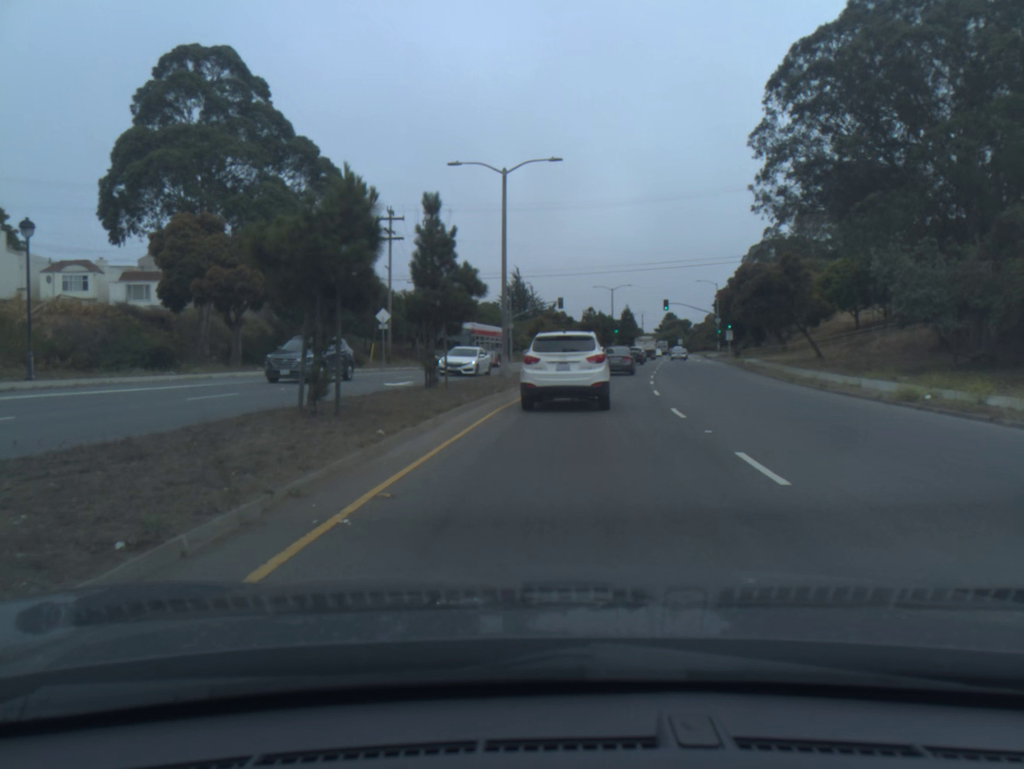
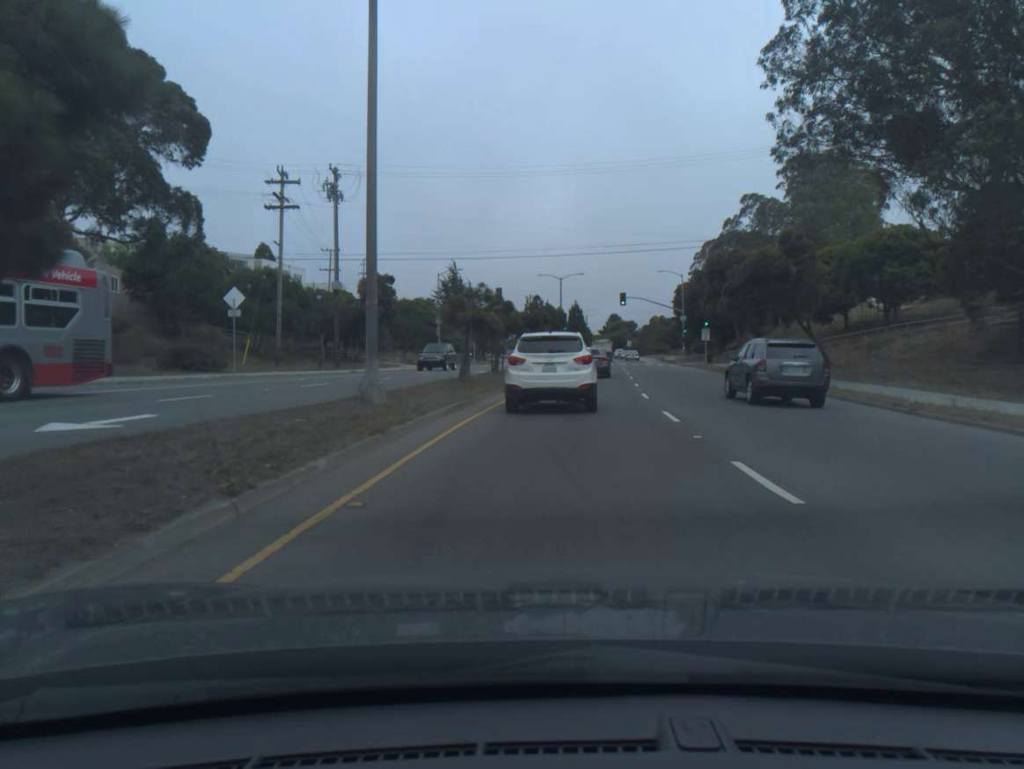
(+0.6, +15.6) m; +4°
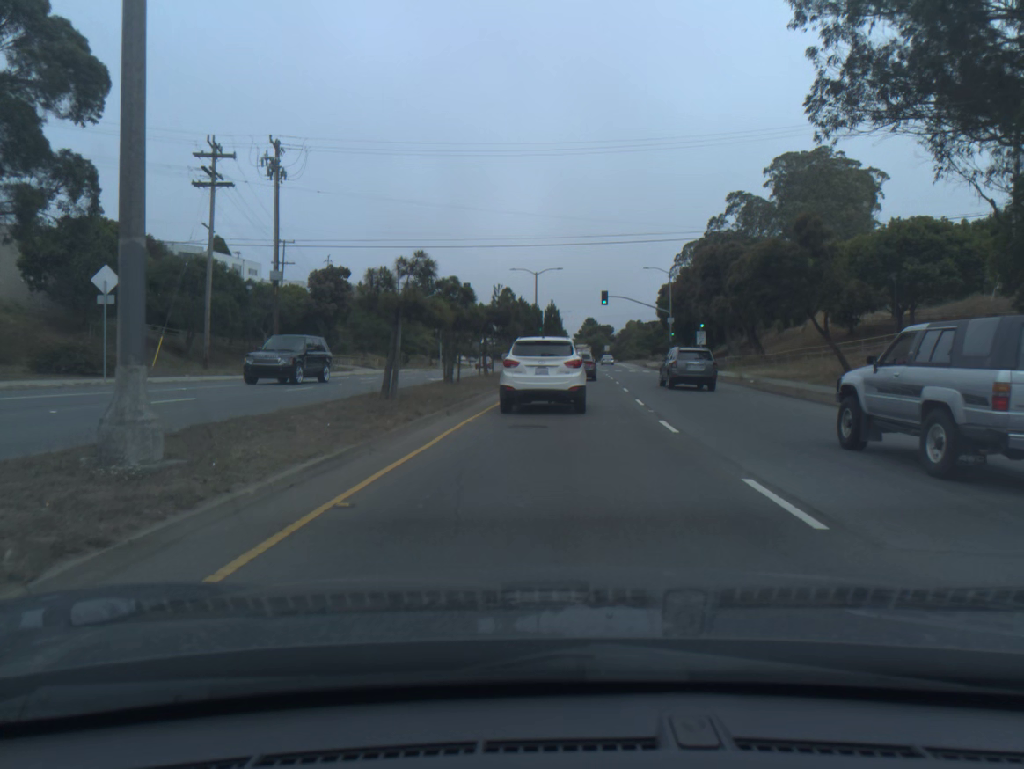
(+0.1, +8.1) m; +2°
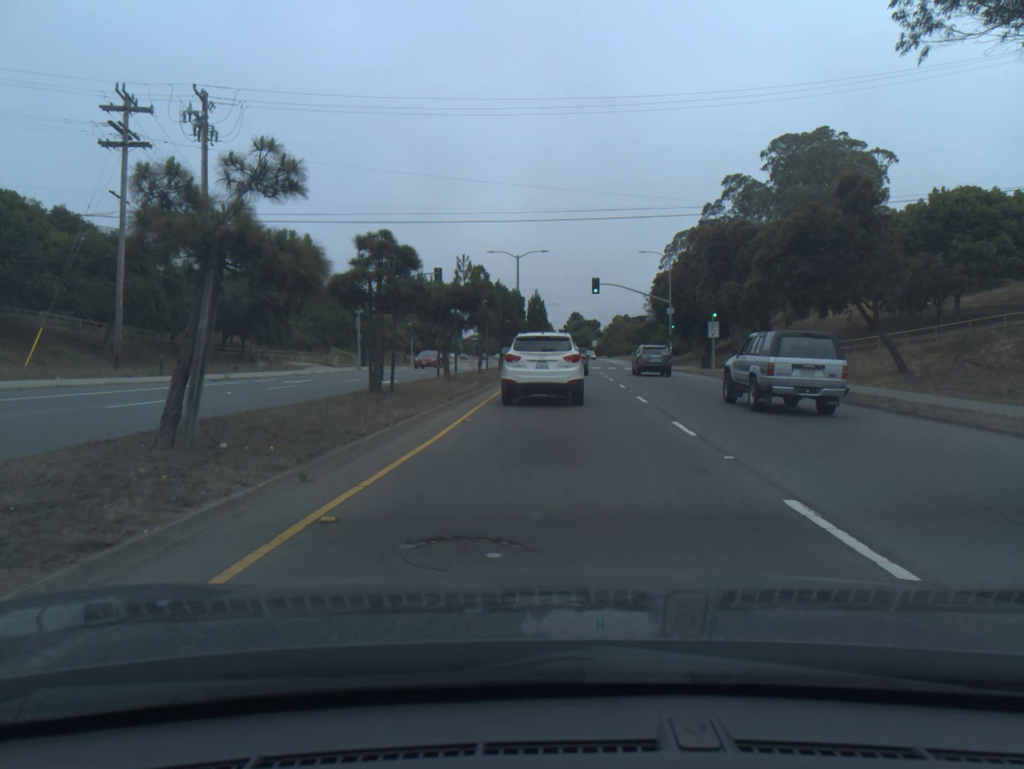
(+0.1, +8.6) m; +1°
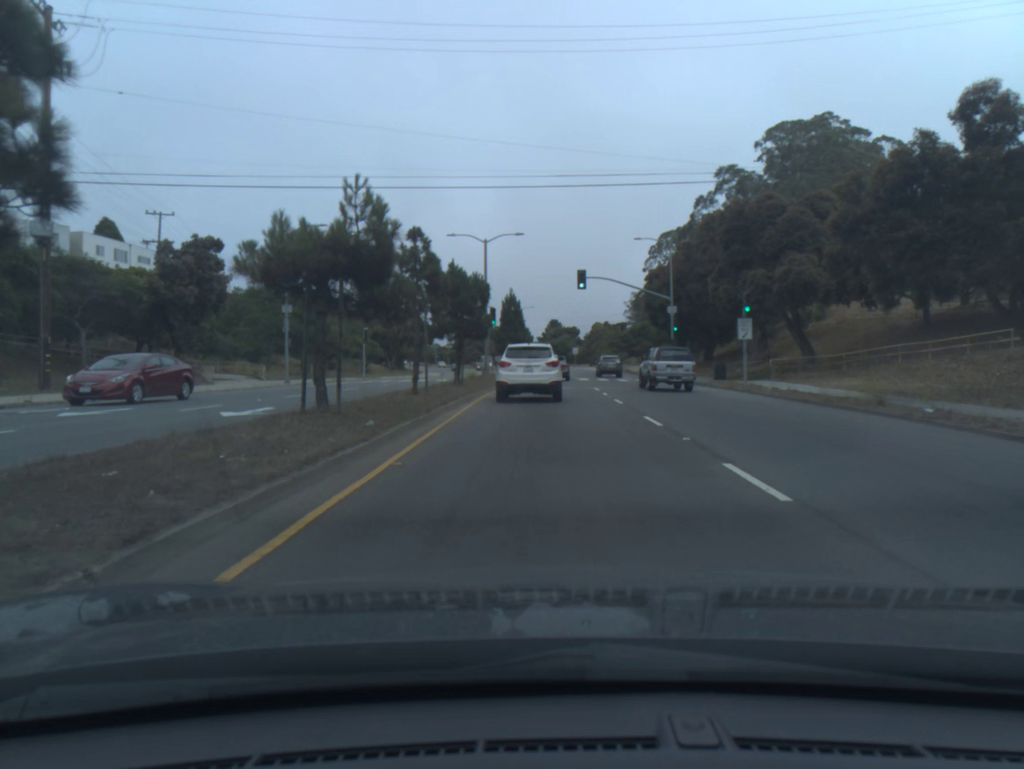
(+0.1, +12.3) m; +1°
